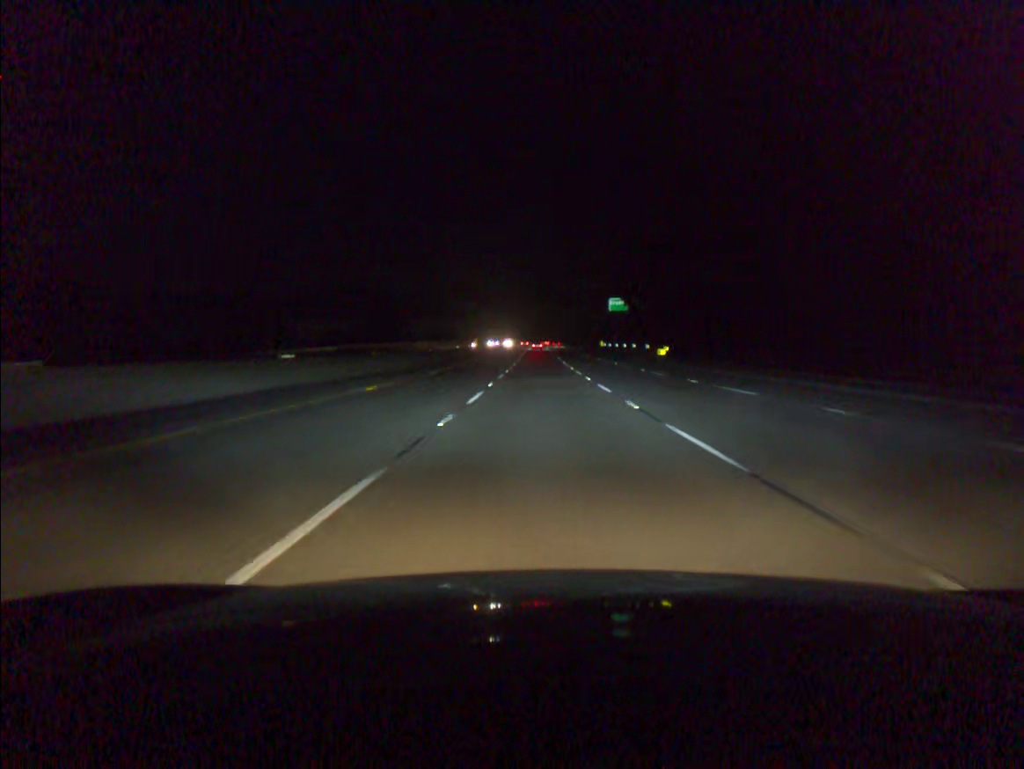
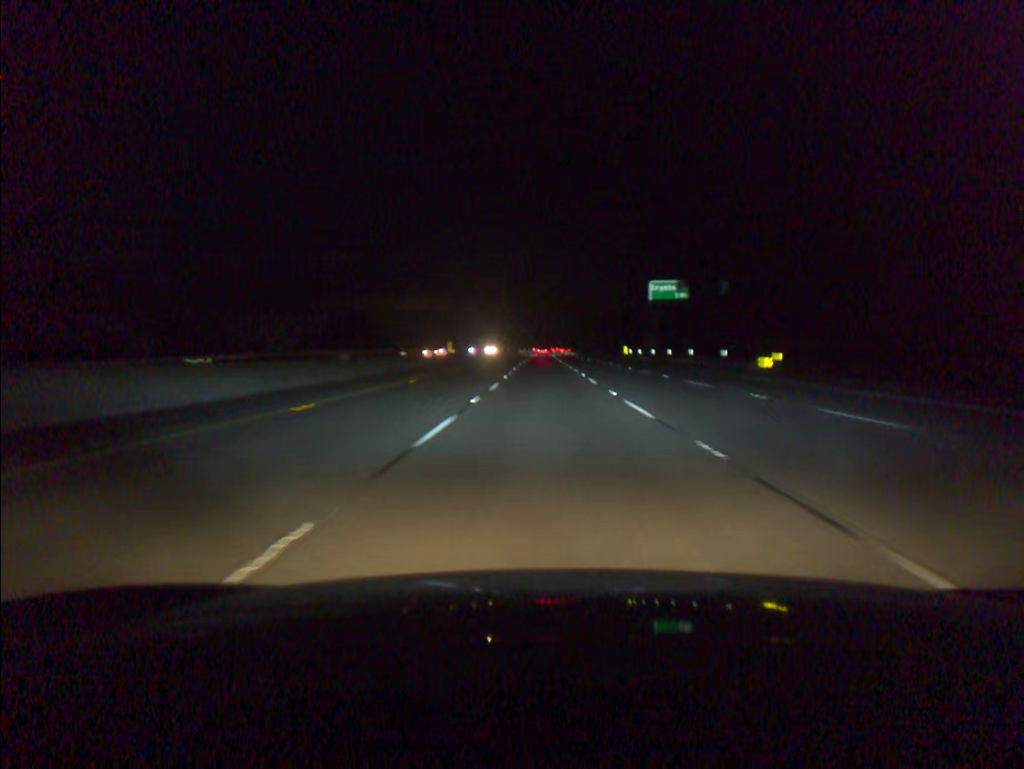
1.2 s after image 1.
(-0.1, +36.3) m; 0°
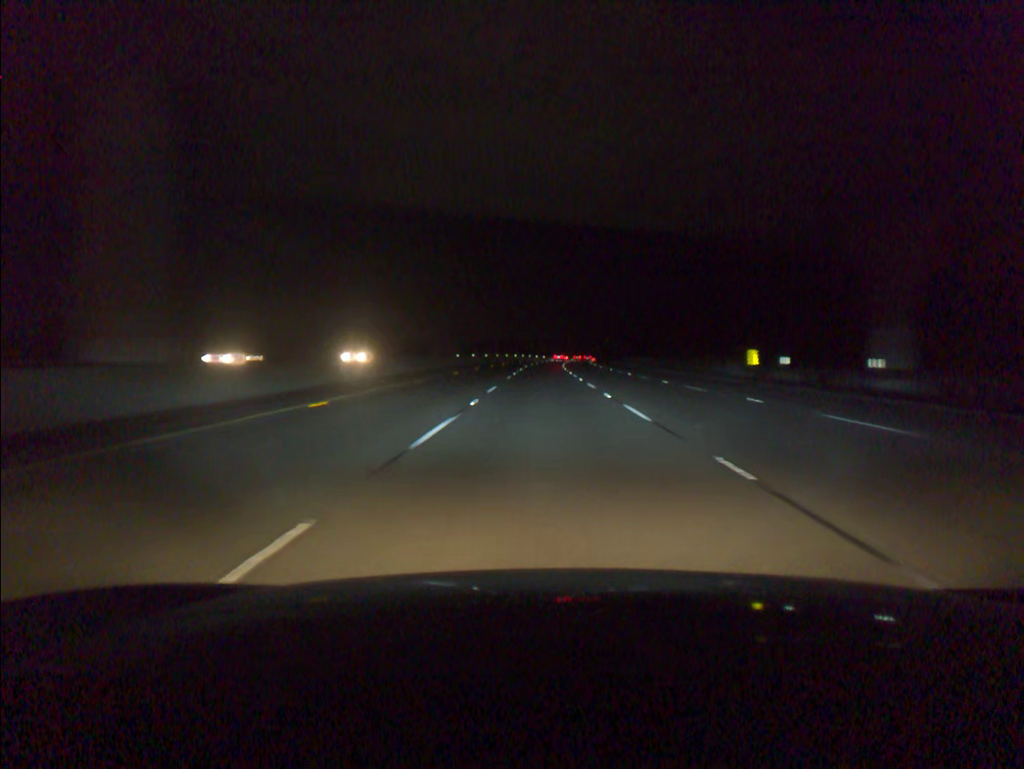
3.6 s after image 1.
(0.0, +71.4) m; 0°
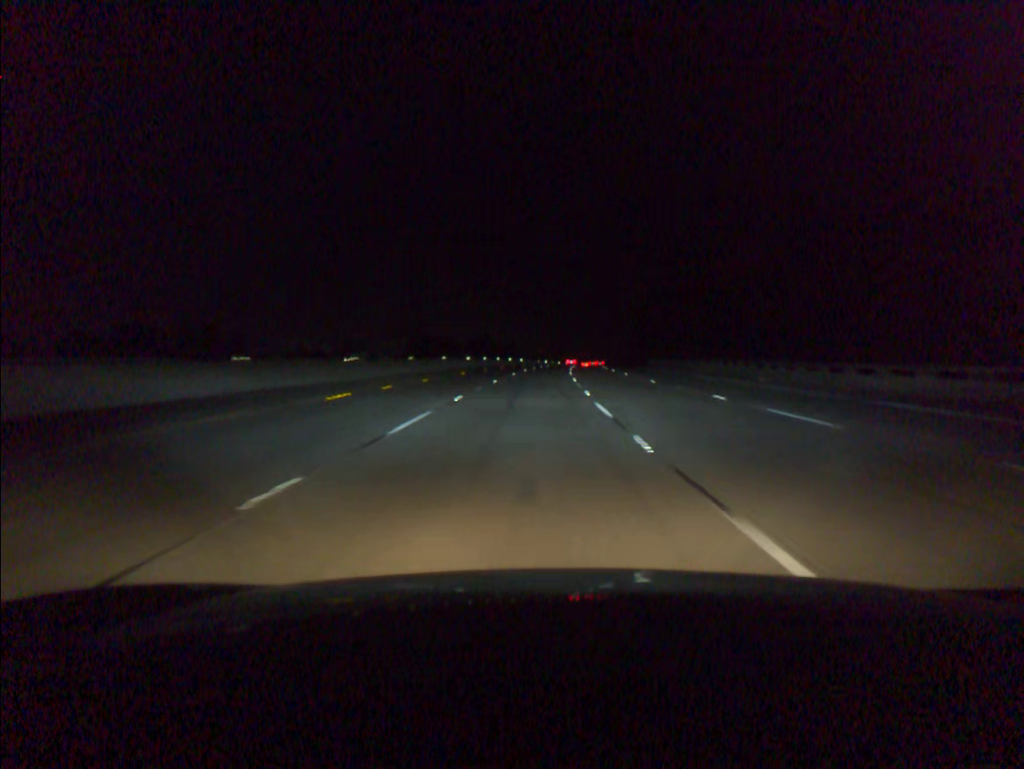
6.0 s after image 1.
(+0.7, +69.8) m; +1°
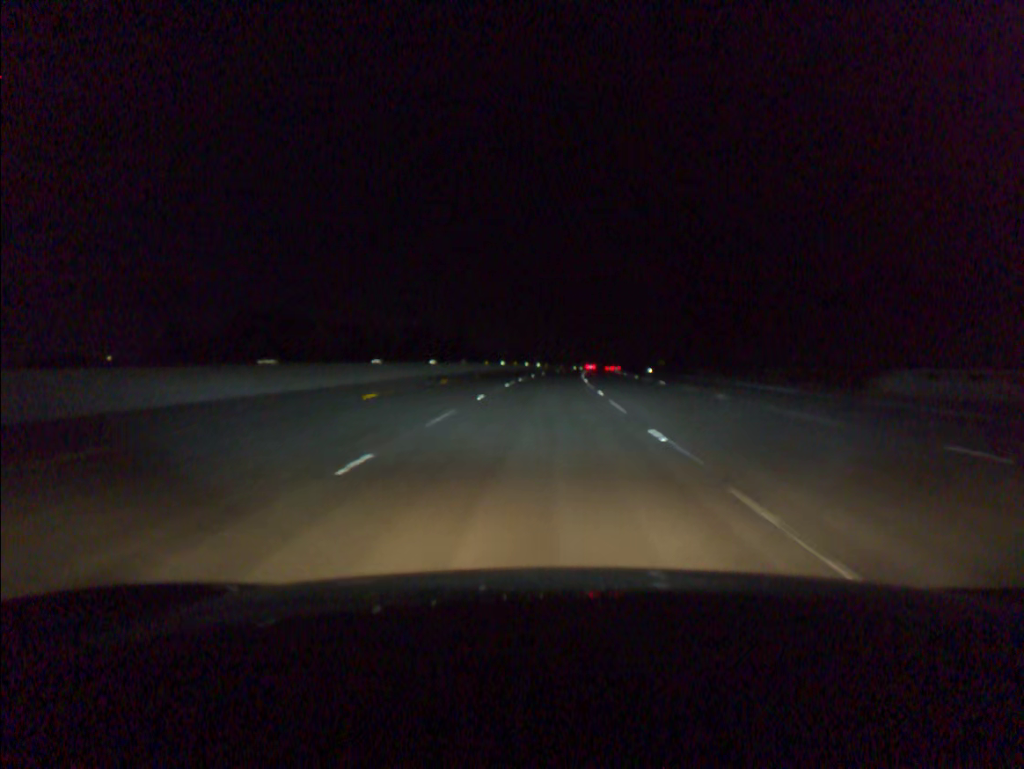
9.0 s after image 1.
(+1.8, +85.9) m; +2°
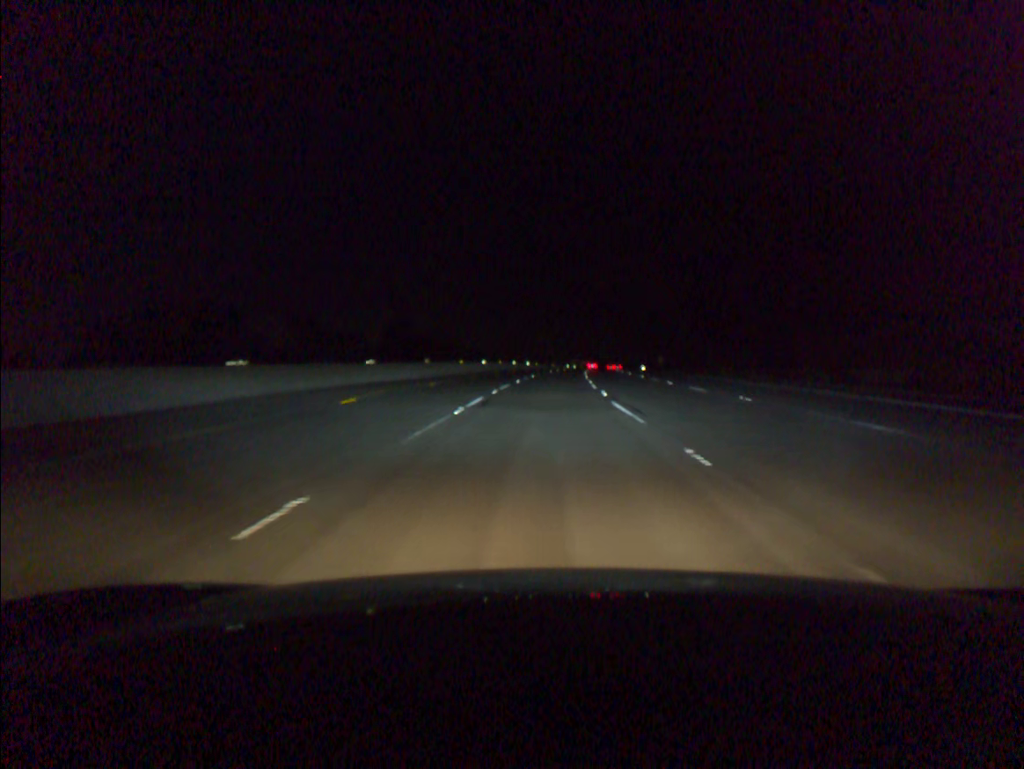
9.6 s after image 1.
(+0.1, +17.3) m; +1°
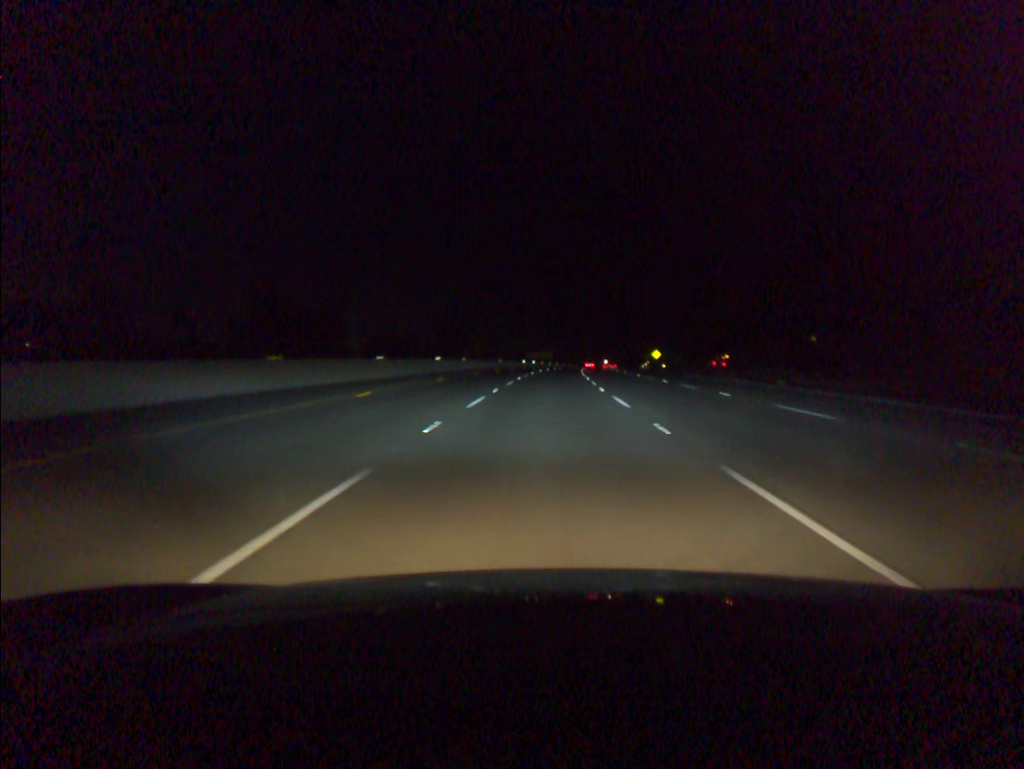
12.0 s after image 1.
(+2.2, +69.6) m; +3°
